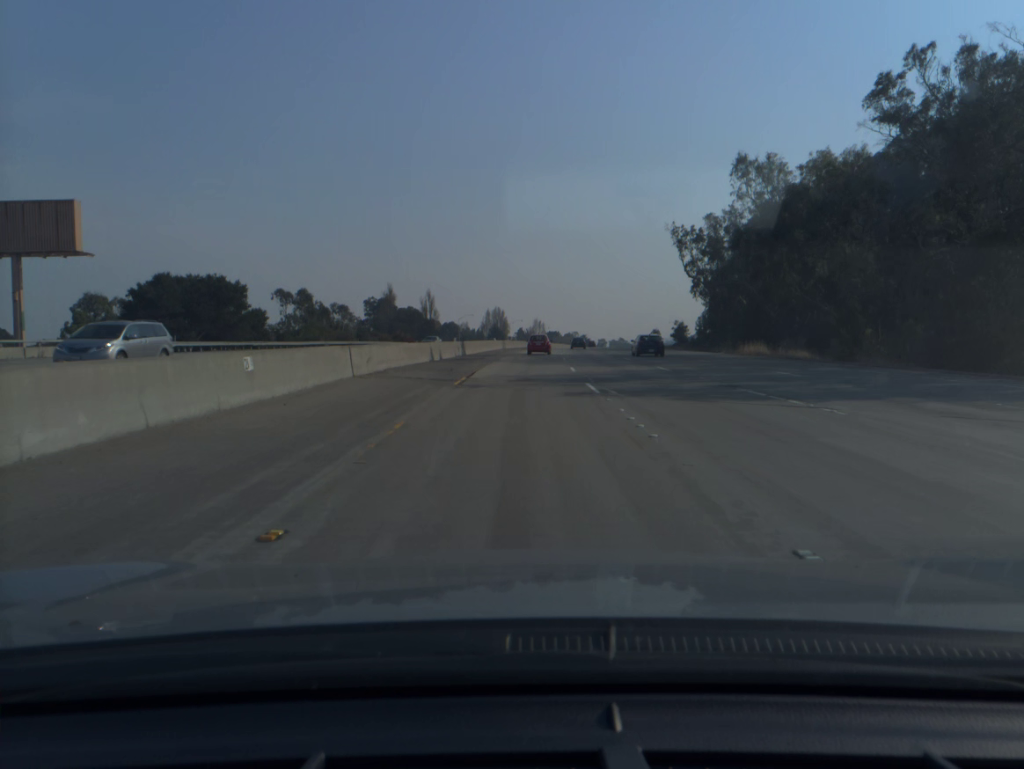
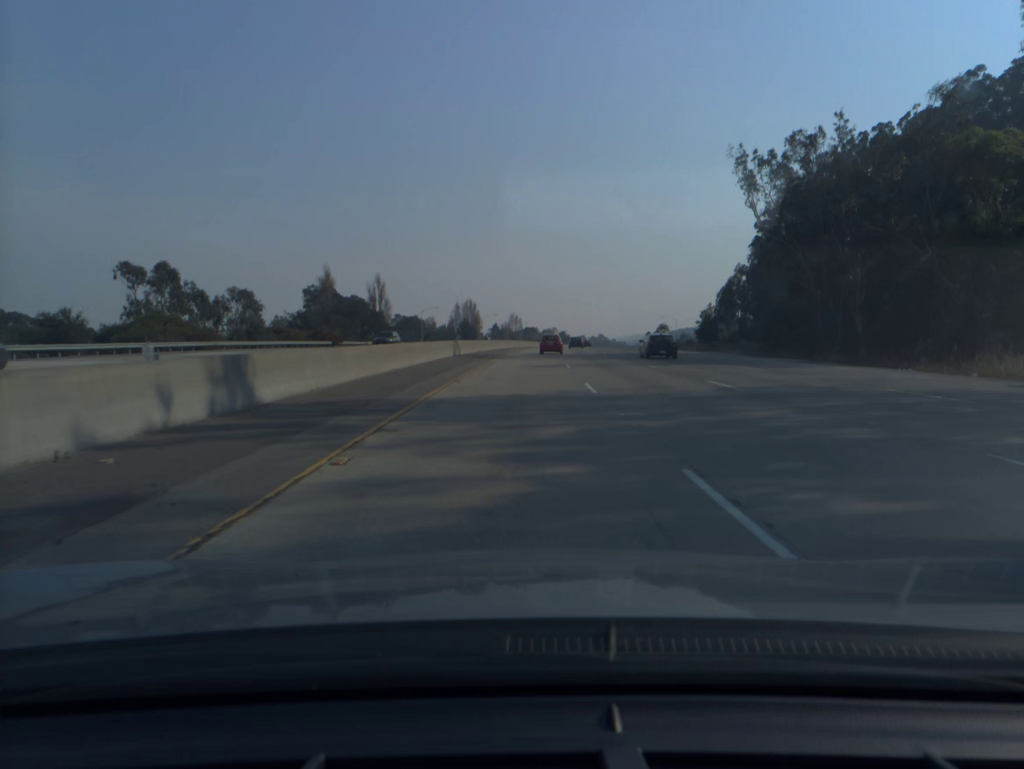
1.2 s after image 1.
(+0.6, +39.6) m; +2°
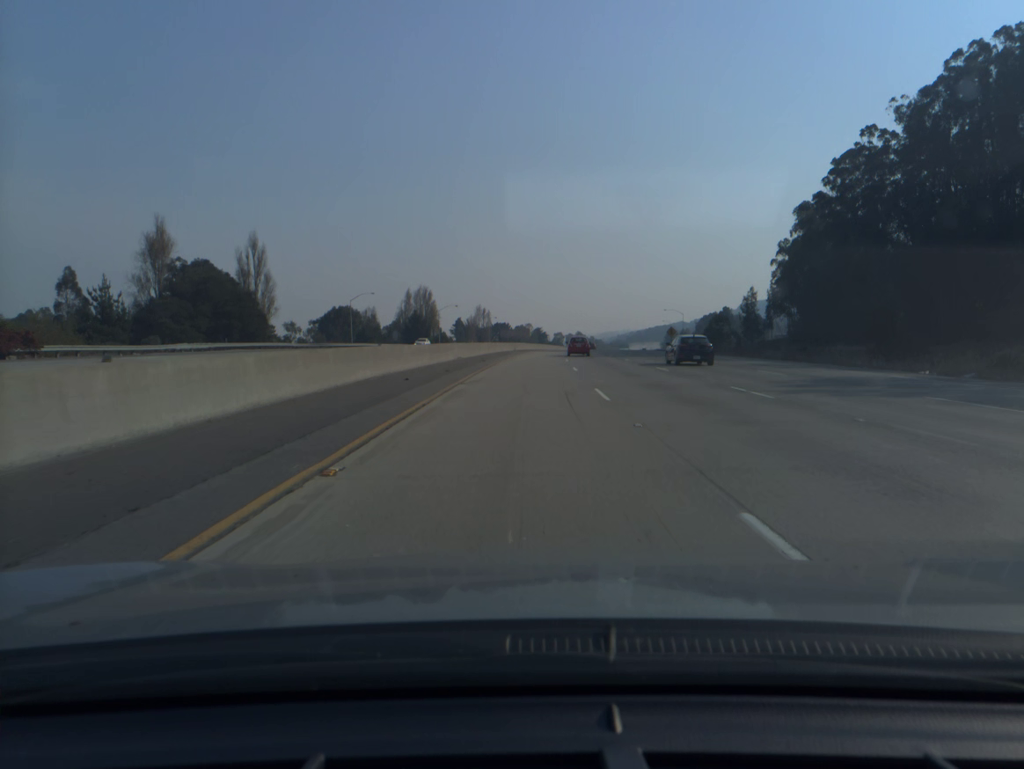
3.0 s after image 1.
(+1.1, +58.9) m; +2°
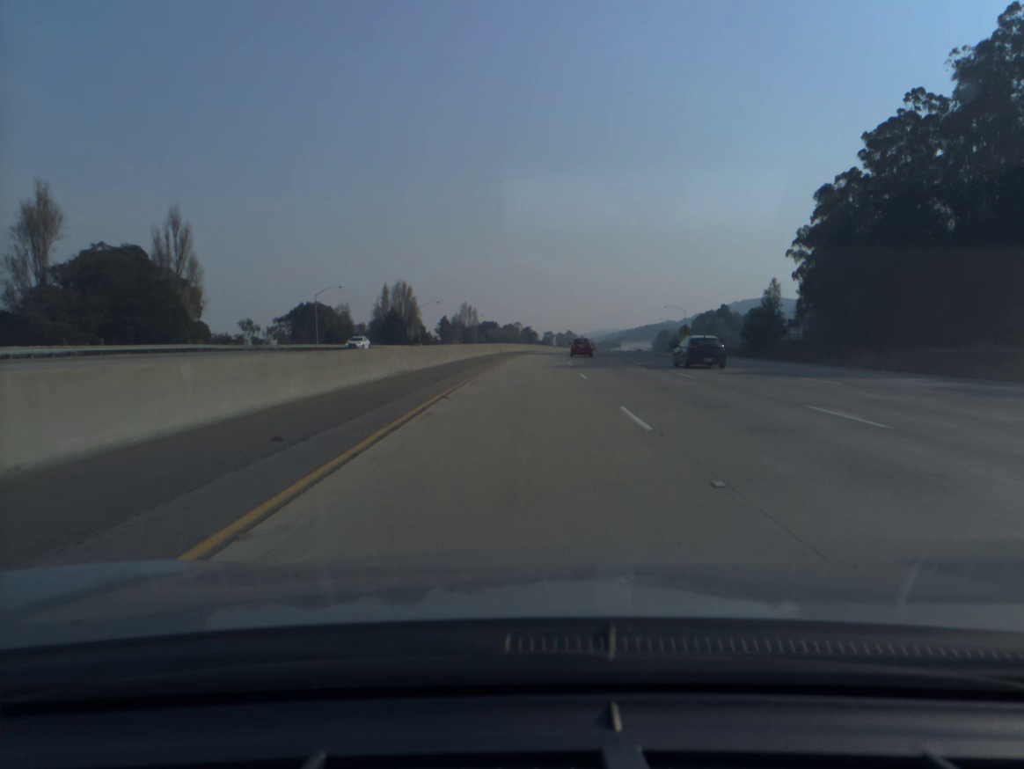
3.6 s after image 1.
(+0.1, +19.7) m; +1°
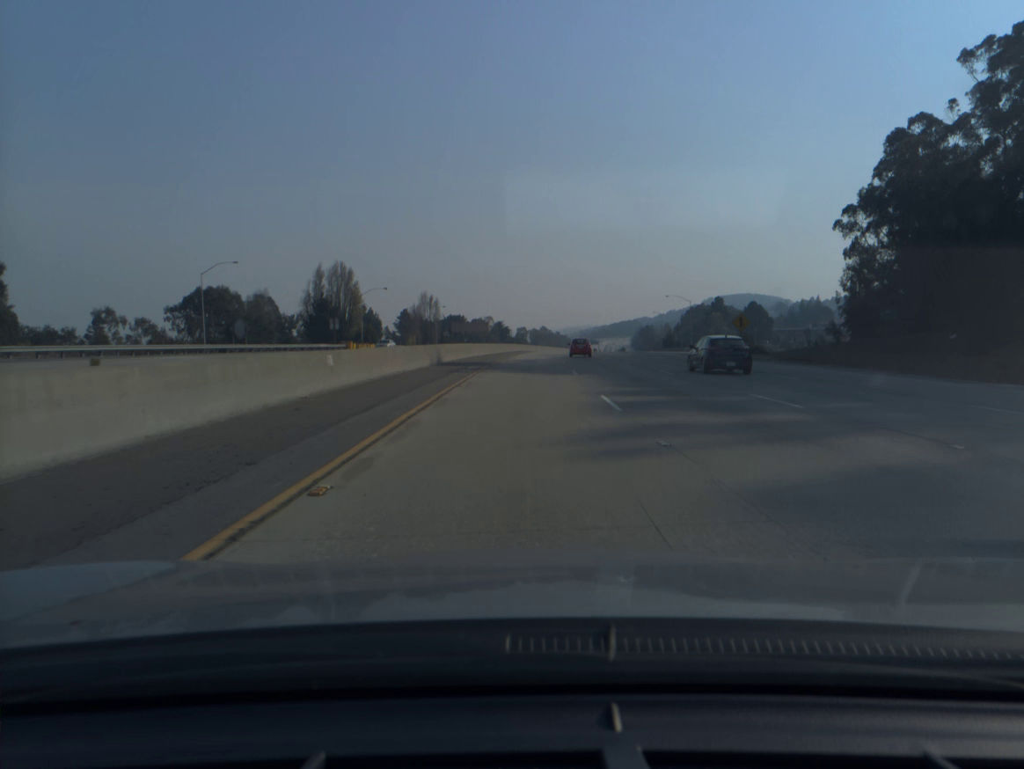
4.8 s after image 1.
(+0.7, +39.6) m; +2°
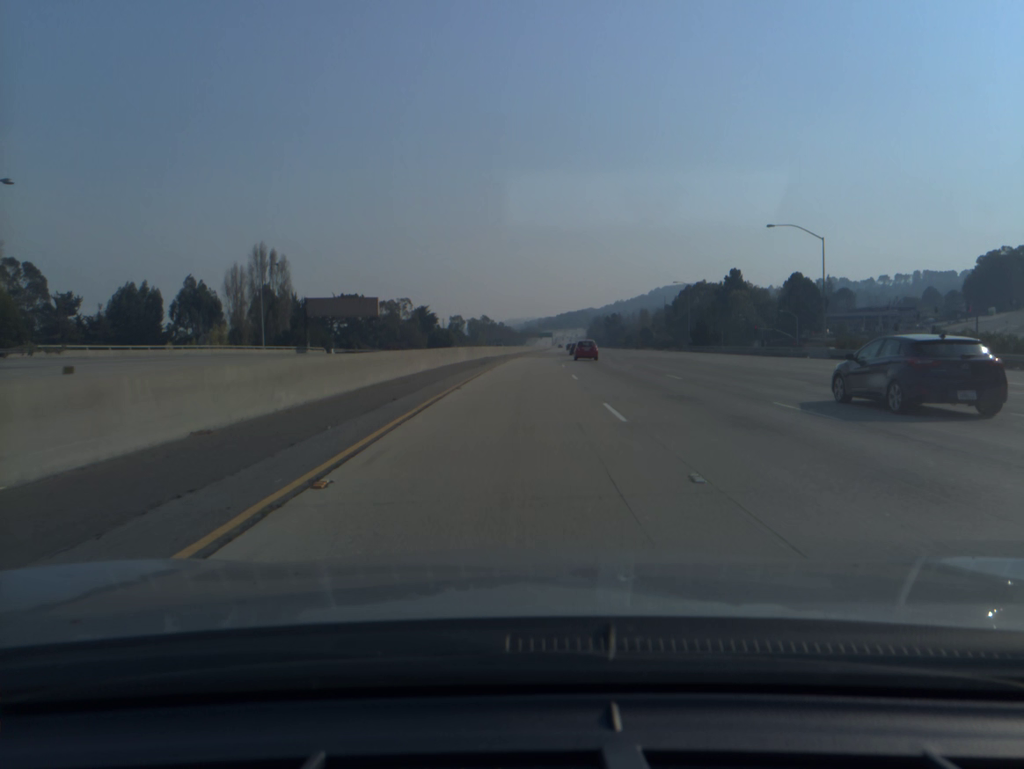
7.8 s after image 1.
(+3.5, +101.6) m; +4°
